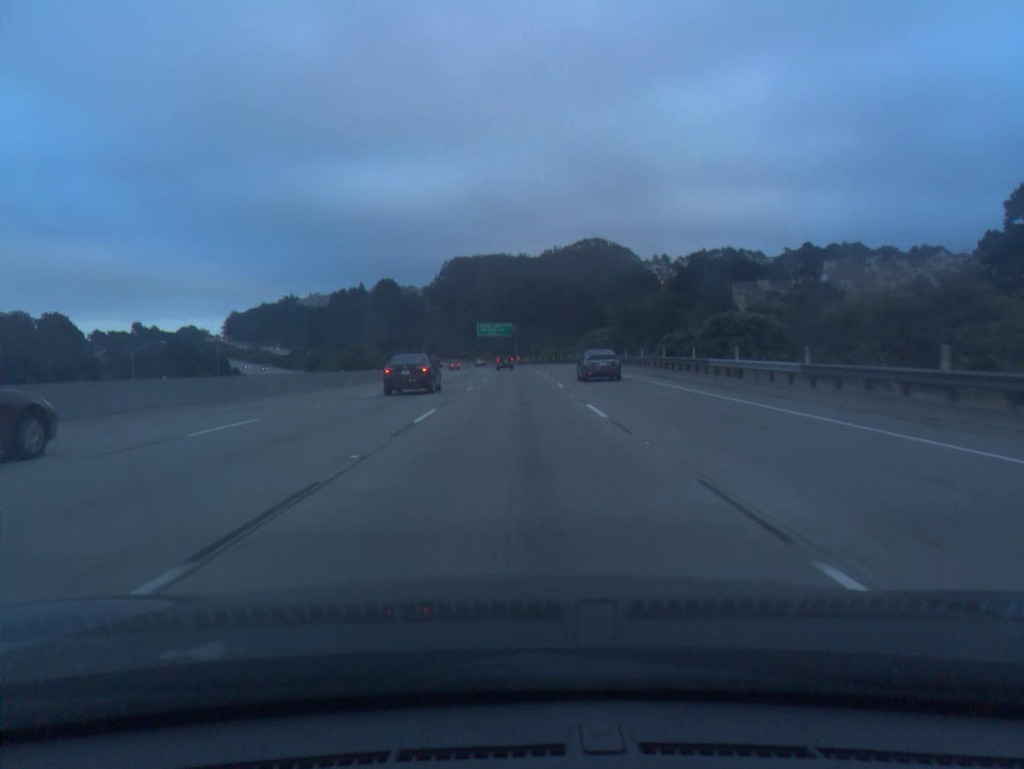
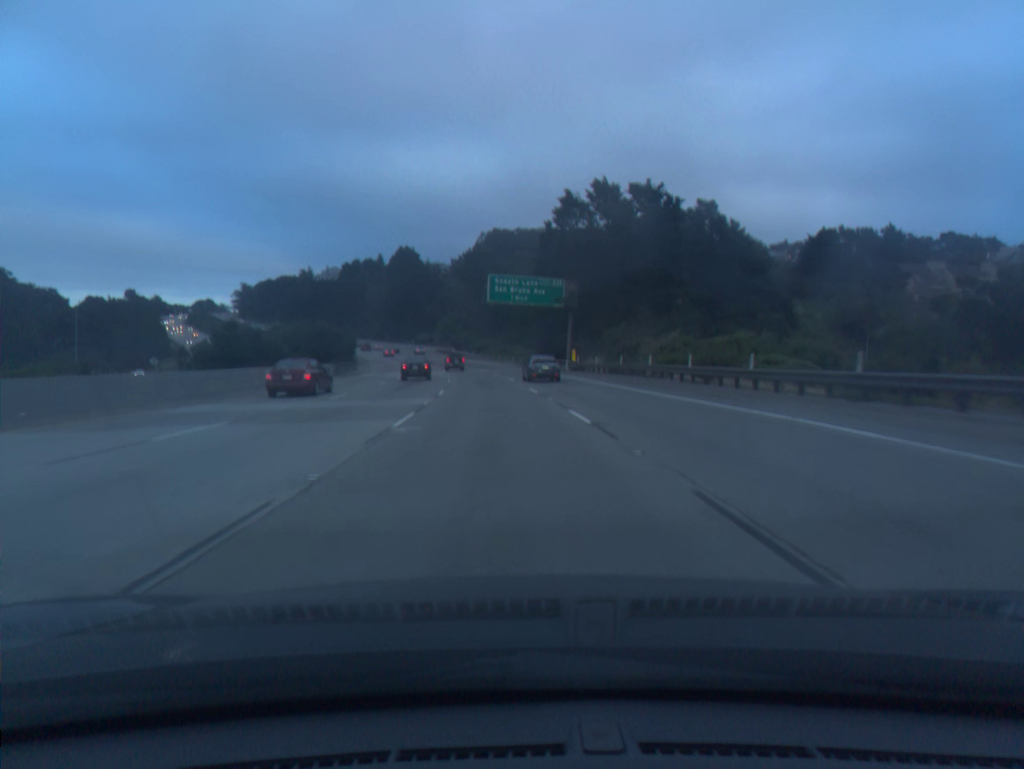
(-1.0, +88.3) m; -3°
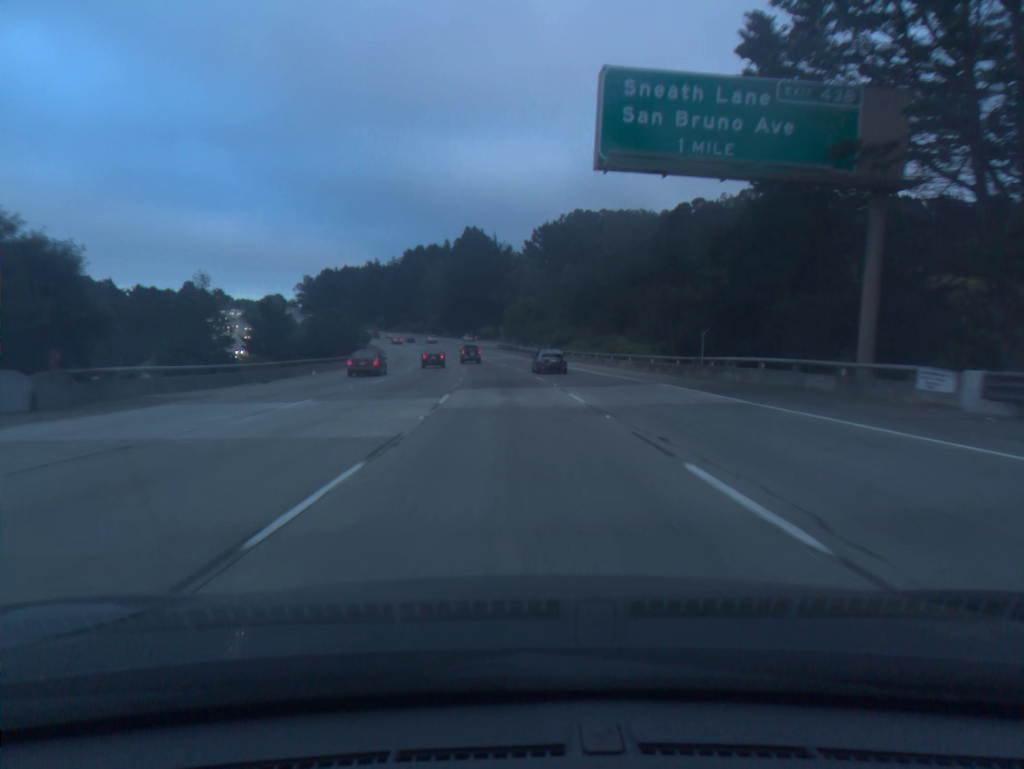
(-2.9, +53.0) m; -6°
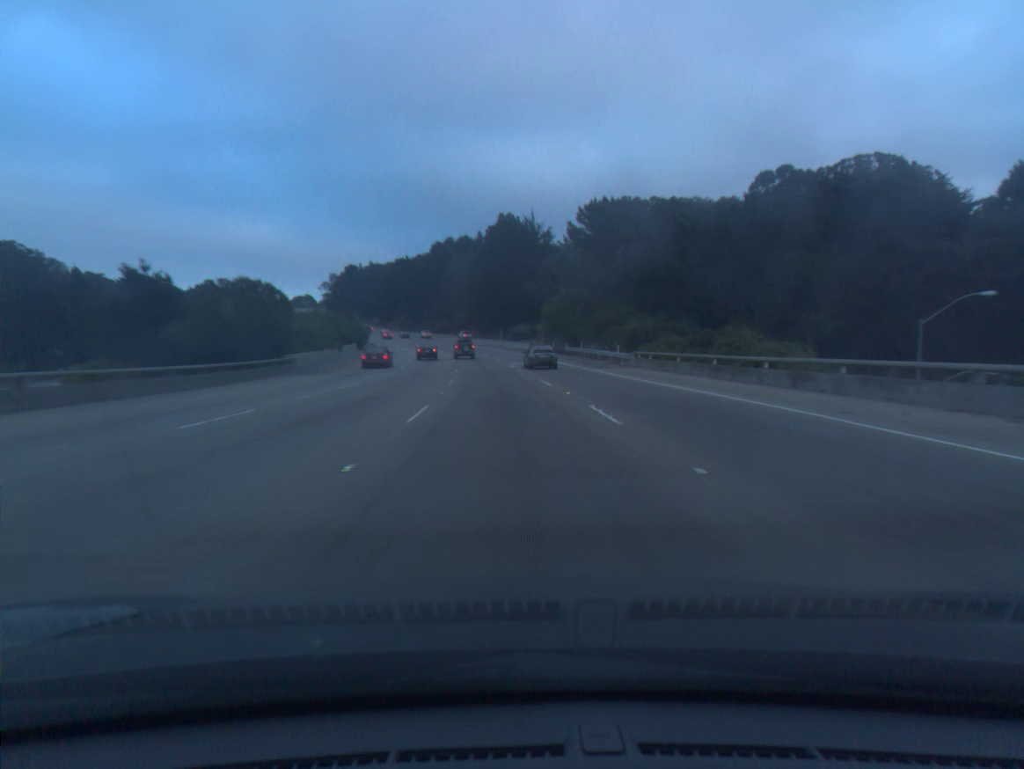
(-0.8, +35.3) m; -3°
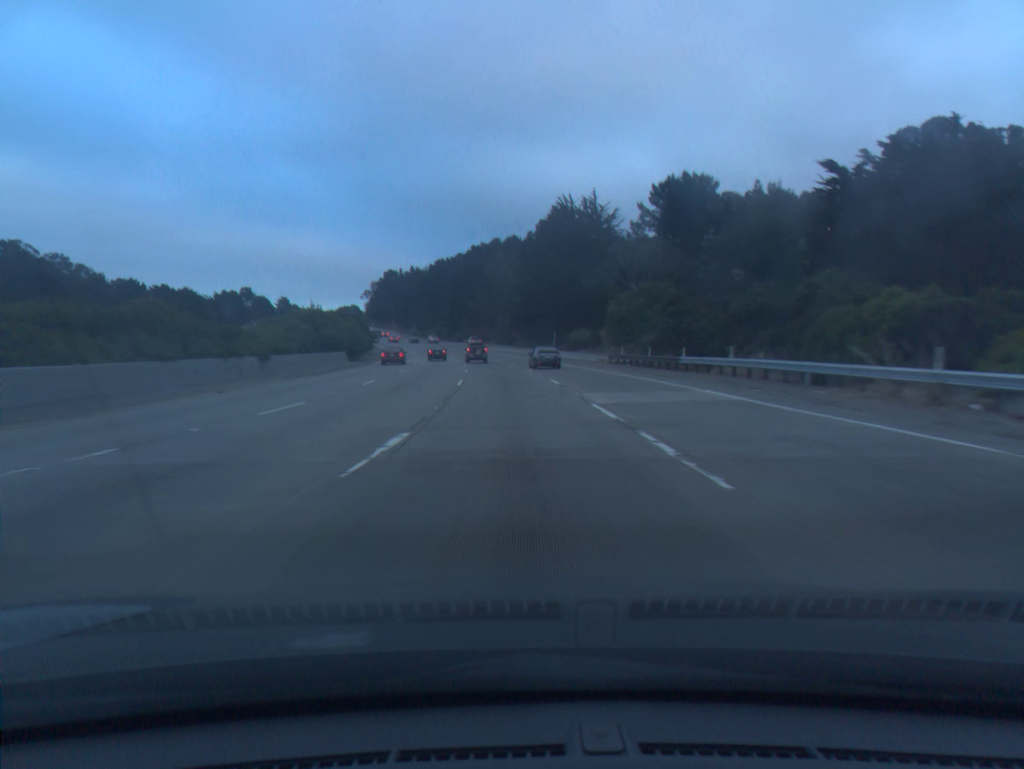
(-1.1, +35.3) m; -4°
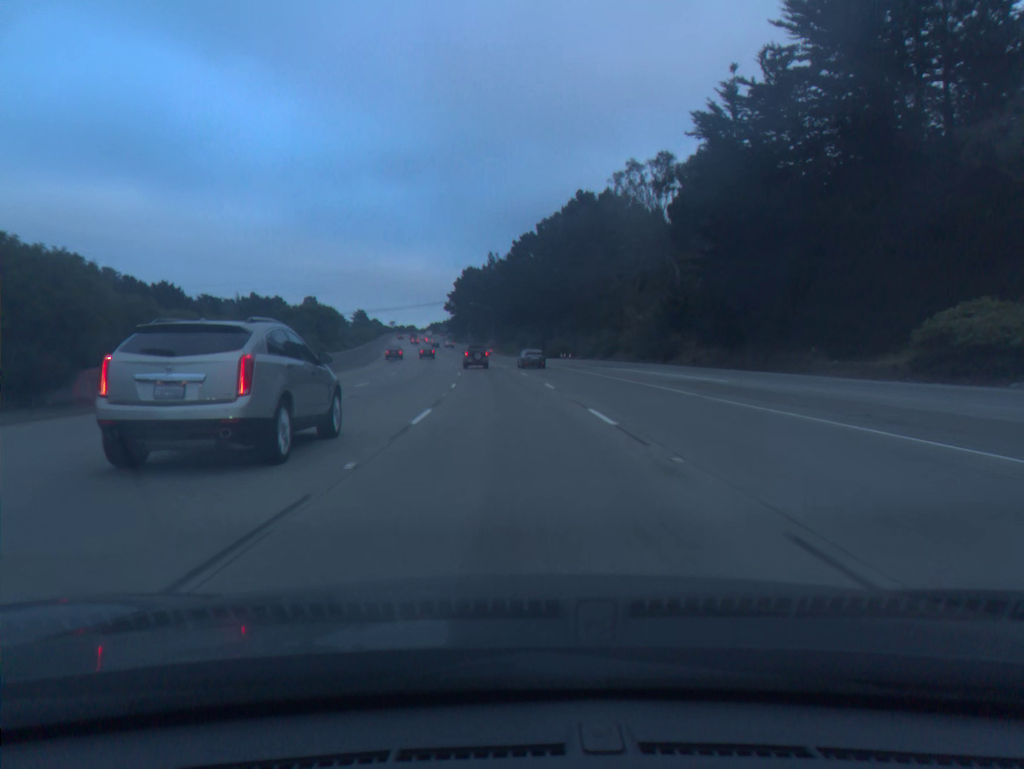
(-5.3, +87.4) m; -7°
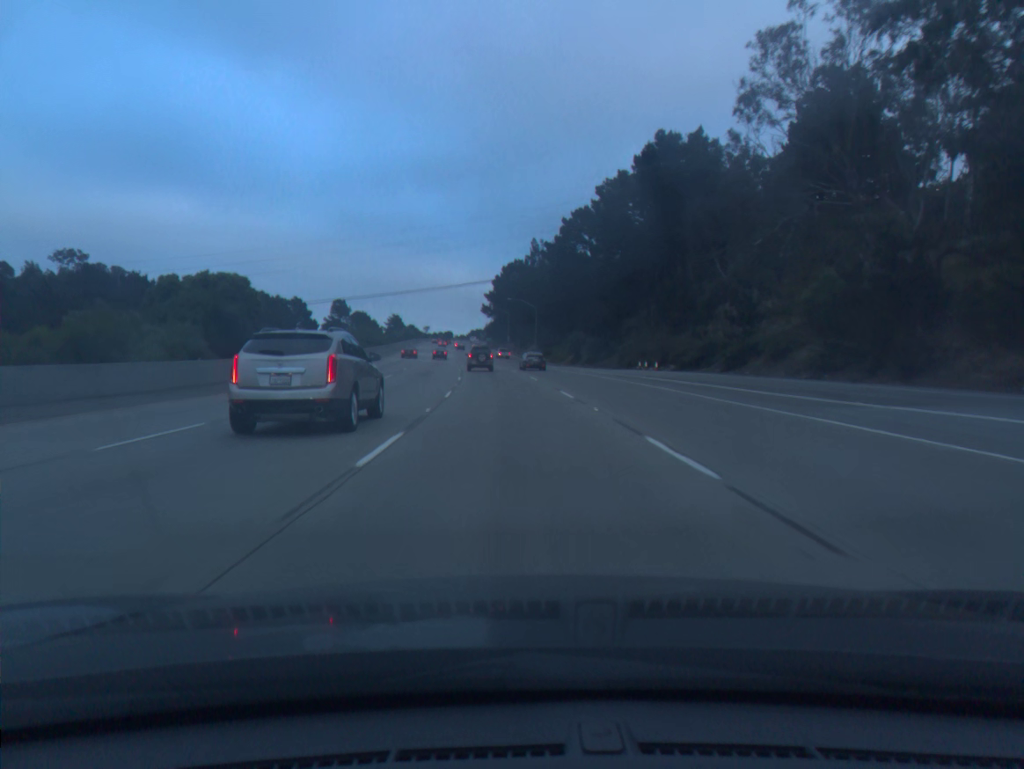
(-1.0, +34.7) m; -3°
